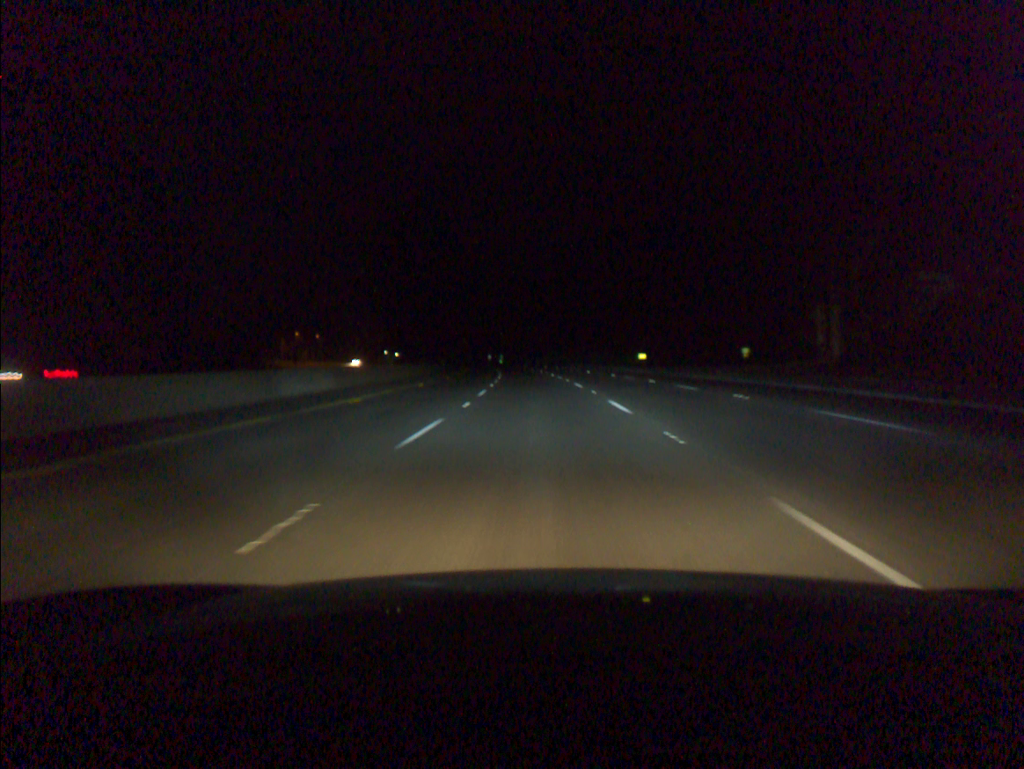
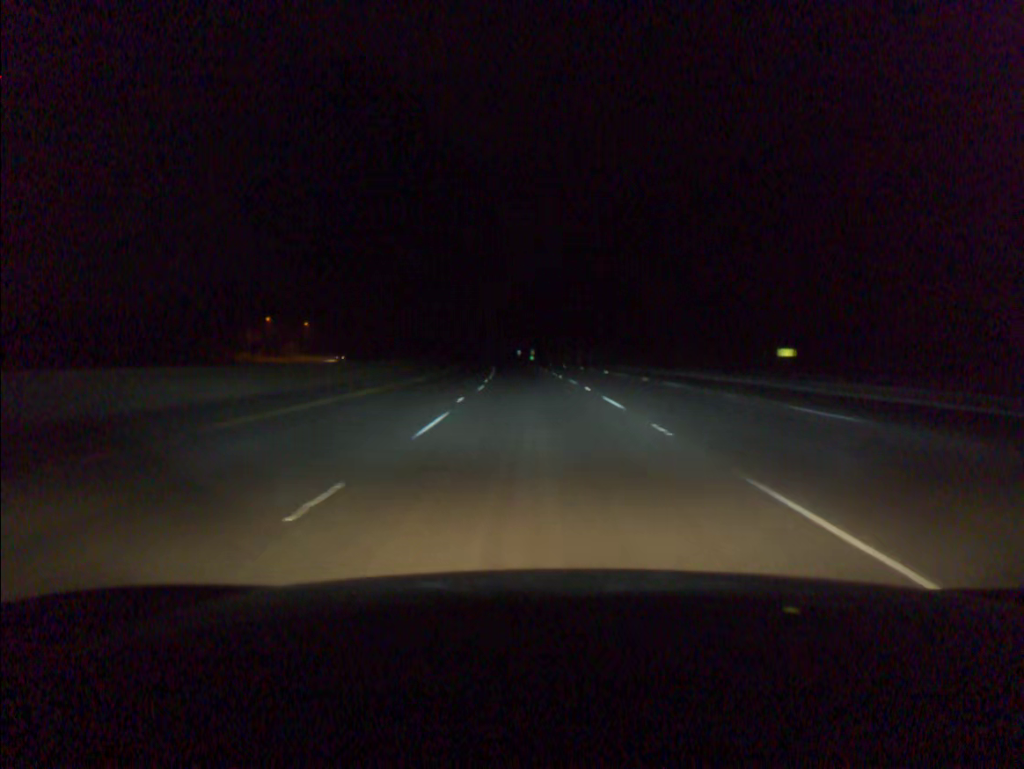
(-1.1, +57.3) m; -3°
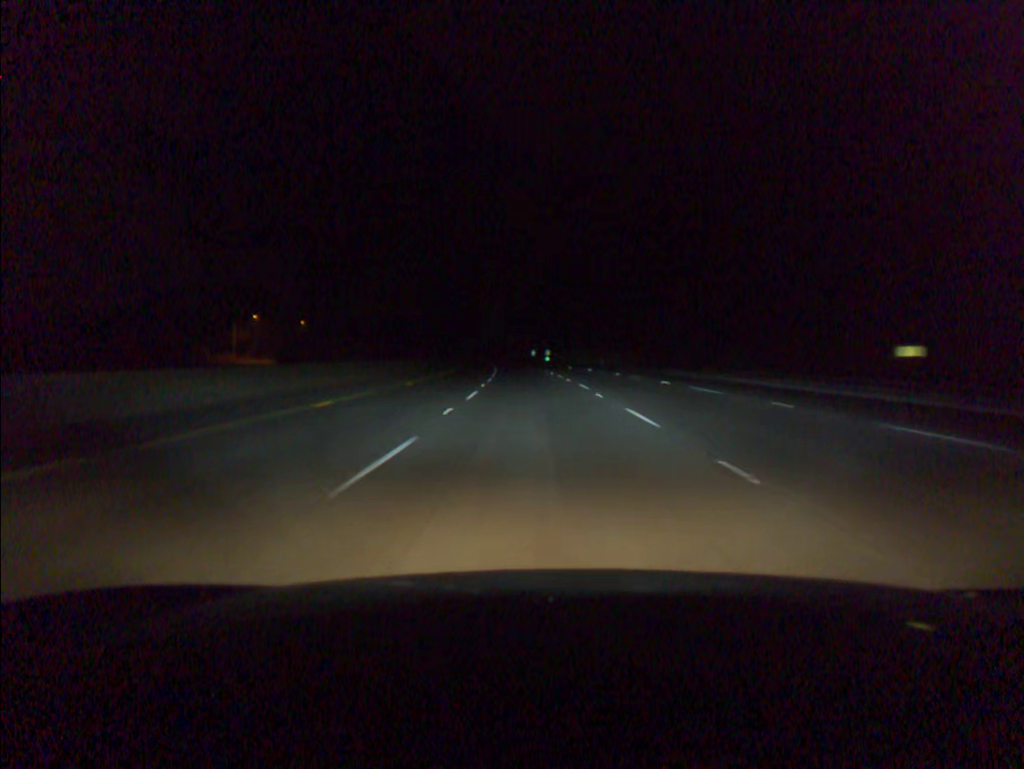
(-0.2, +19.1) m; -1°
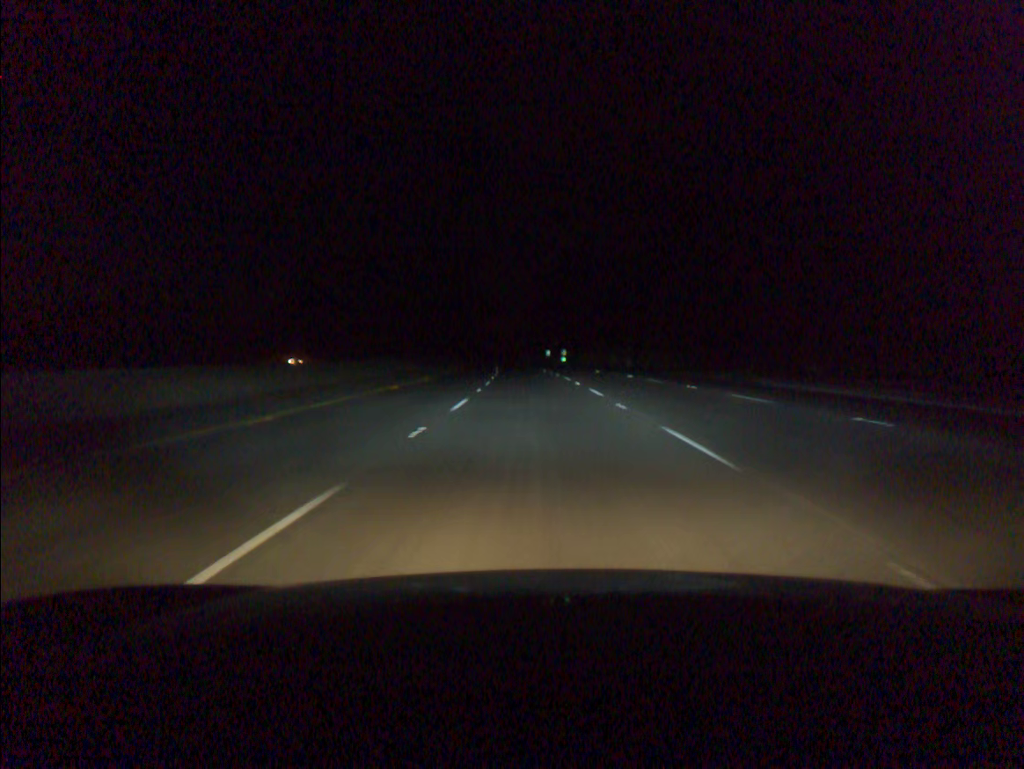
(-0.2, +19.1) m; -1°
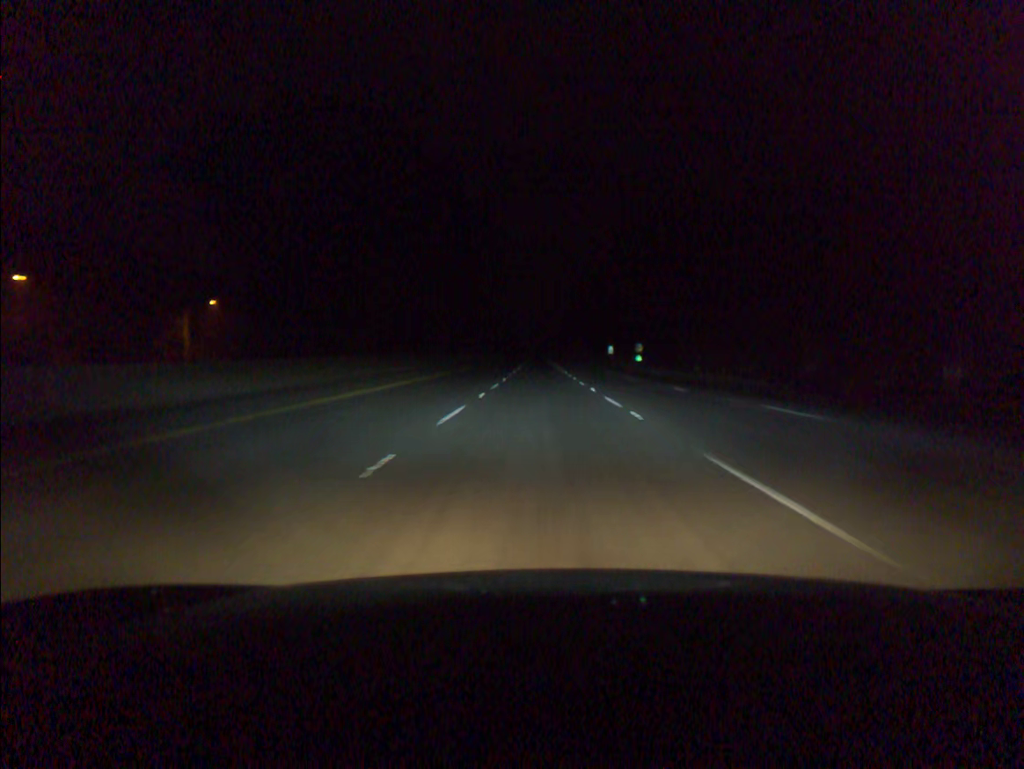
(-2.5, +76.5) m; -3°
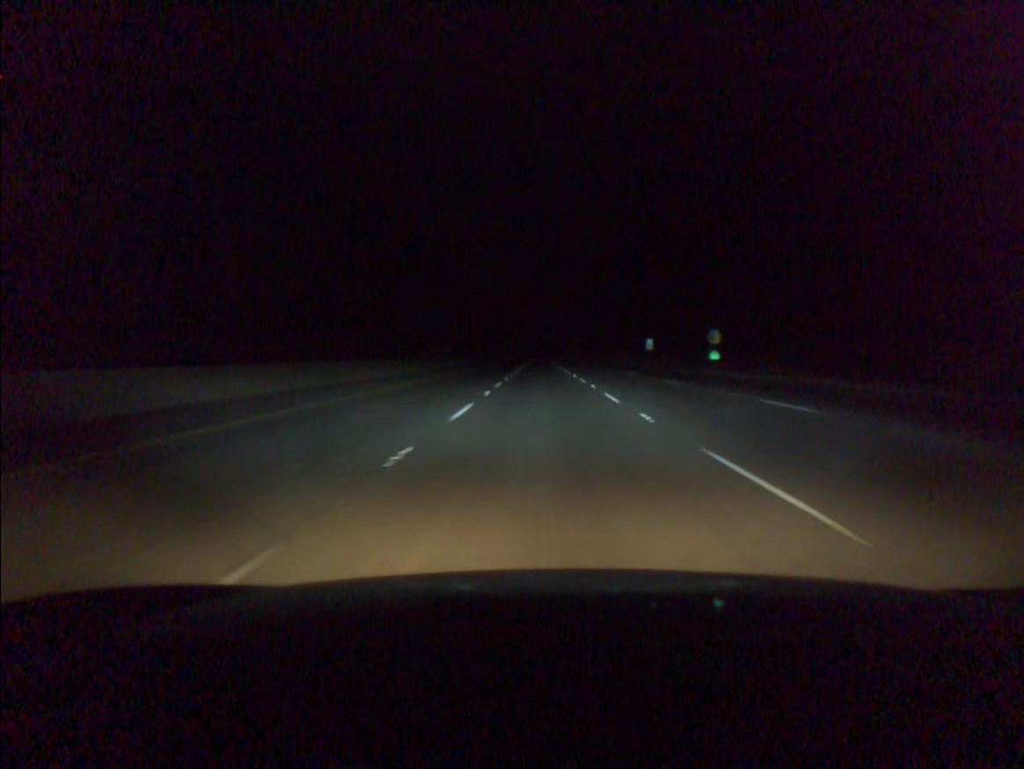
(-0.2, +57.5) m; 0°
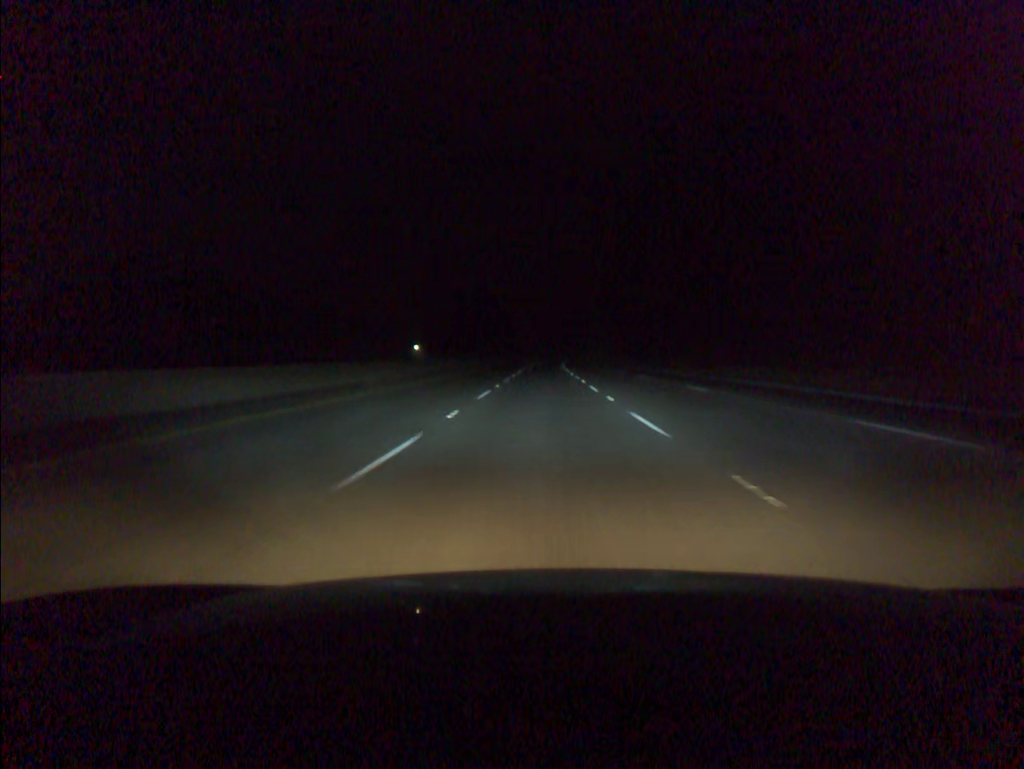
(-0.2, +95.4) m; 0°
